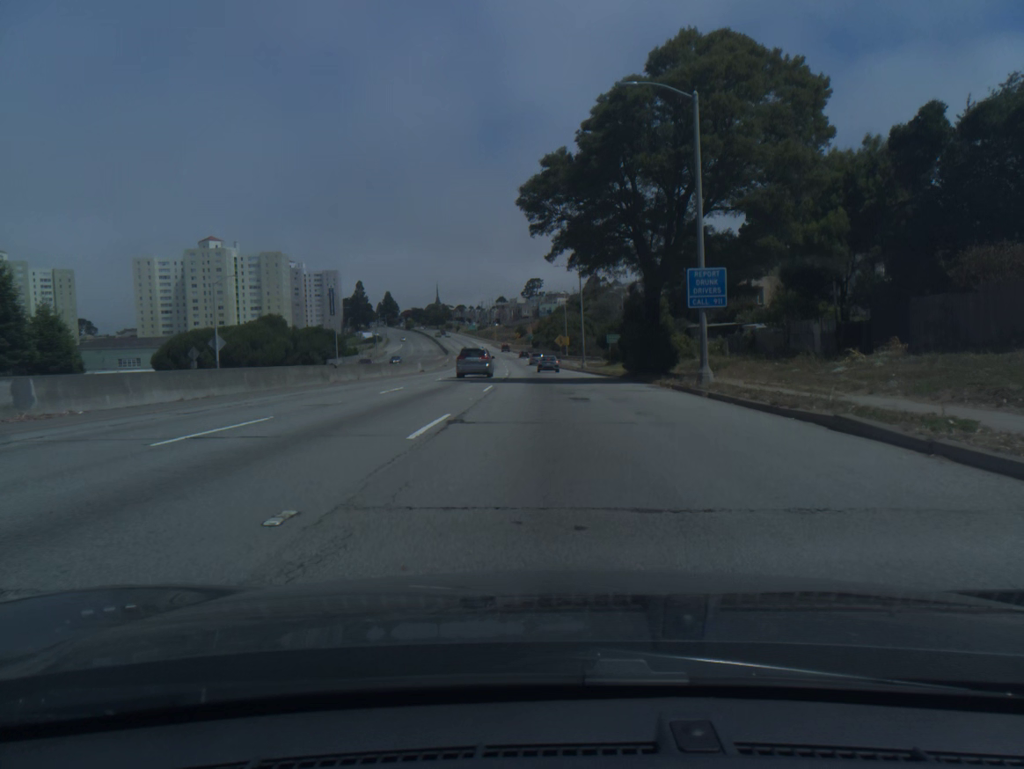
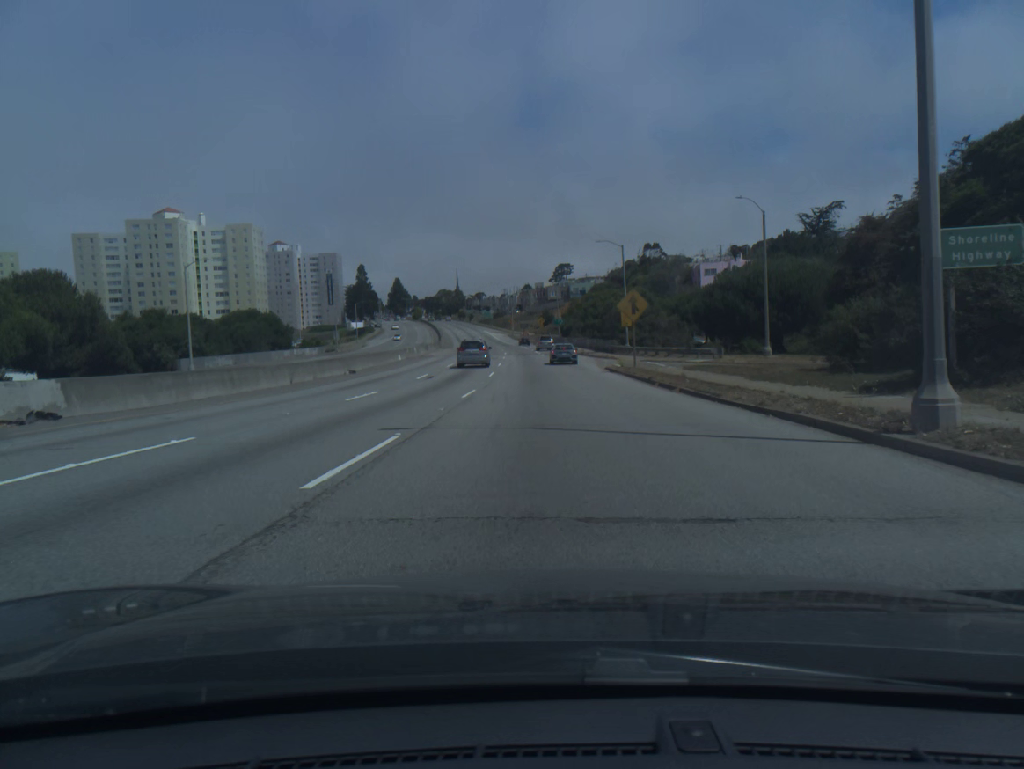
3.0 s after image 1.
(-0.6, +62.5) m; -2°
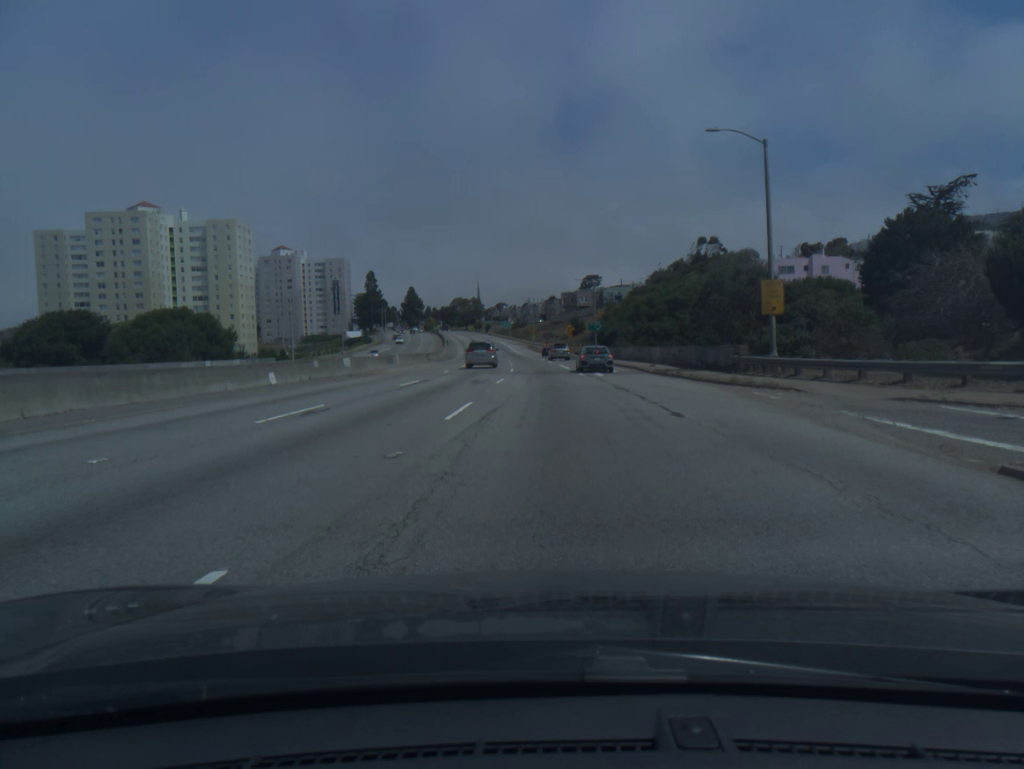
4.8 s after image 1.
(-0.6, +37.5) m; -2°
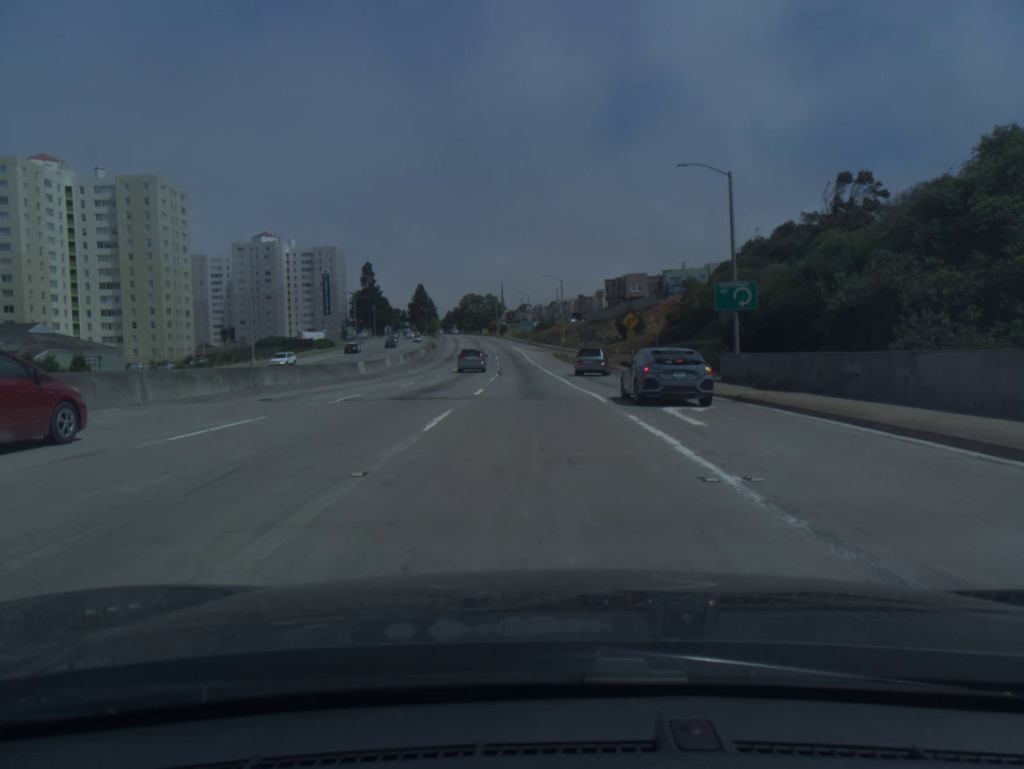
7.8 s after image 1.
(-0.5, +62.1) m; -2°
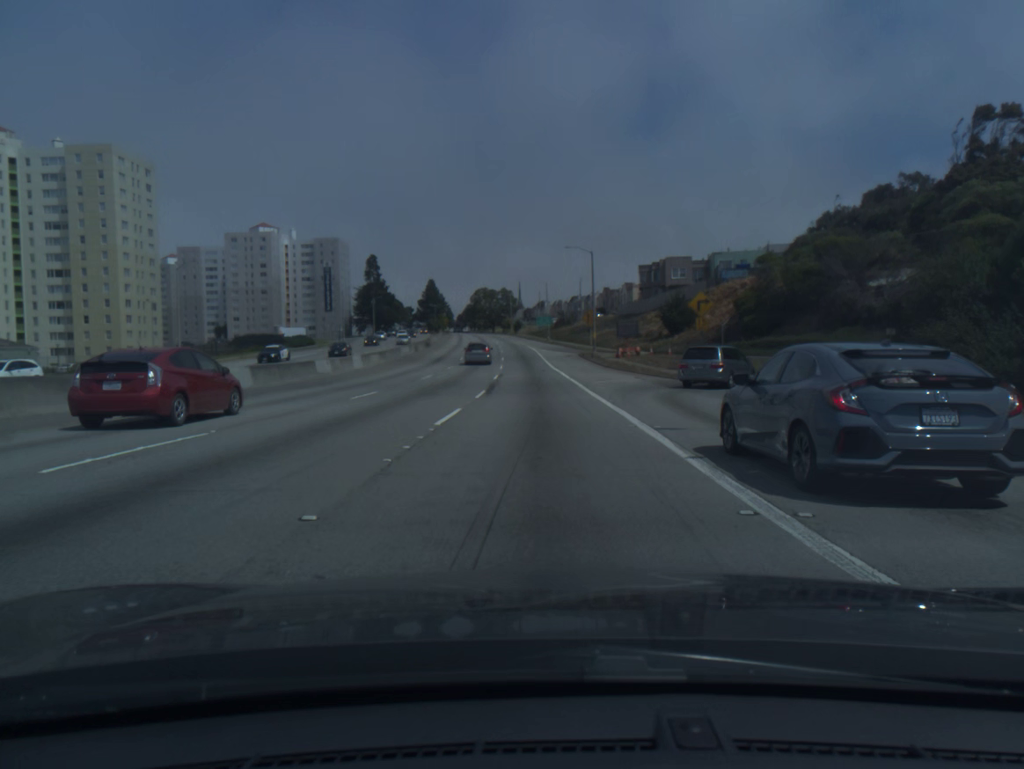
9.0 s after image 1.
(-0.3, +25.0) m; -1°
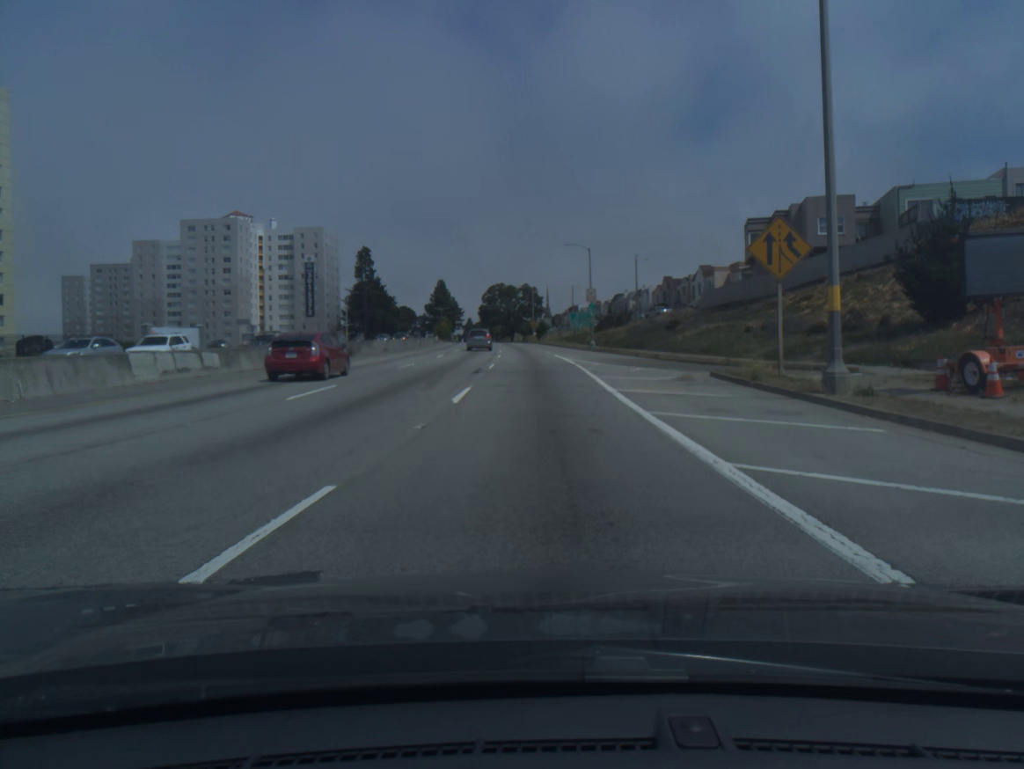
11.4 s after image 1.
(-0.7, +50.5) m; -2°
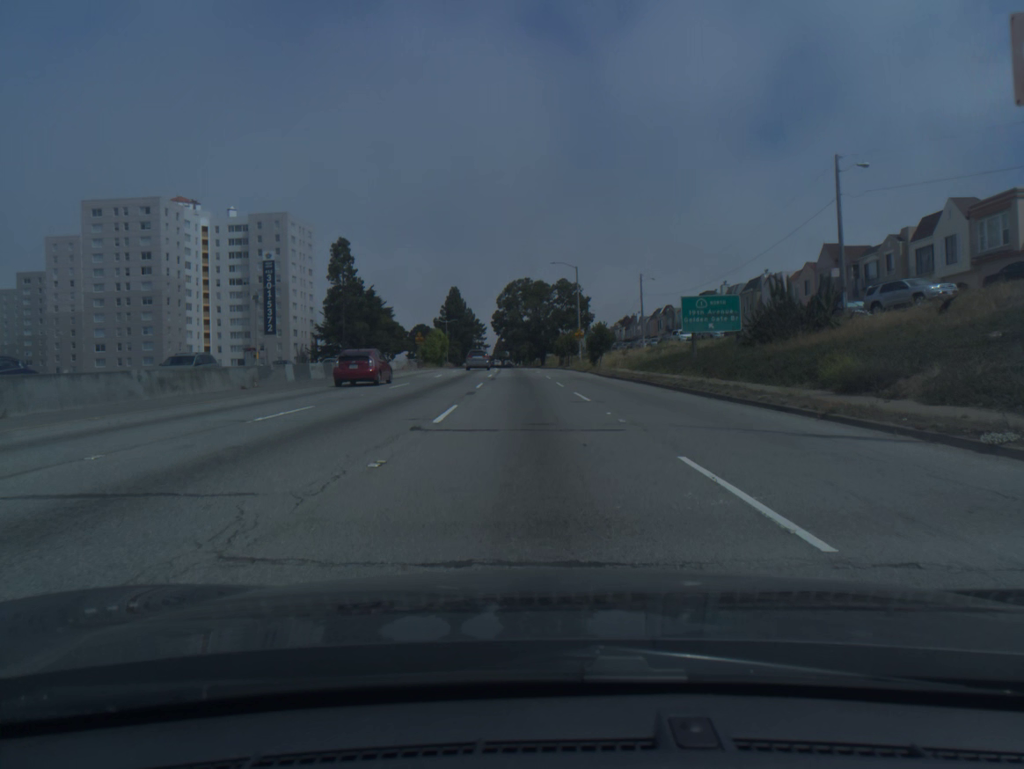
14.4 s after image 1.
(-1.4, +62.2) m; -2°
